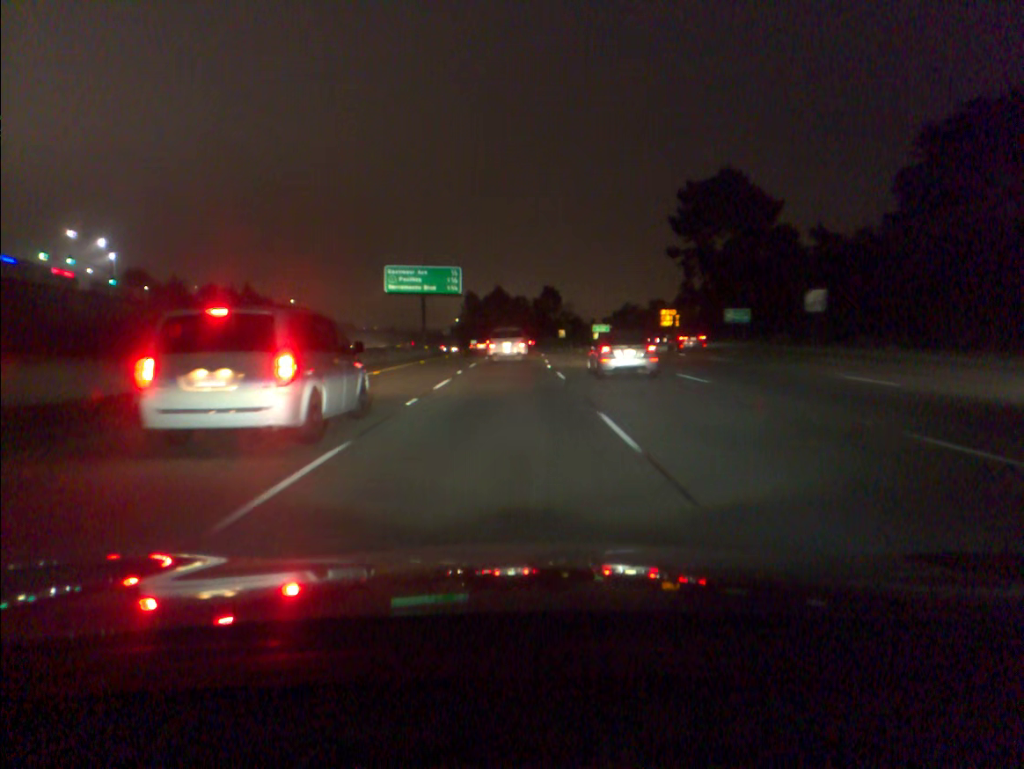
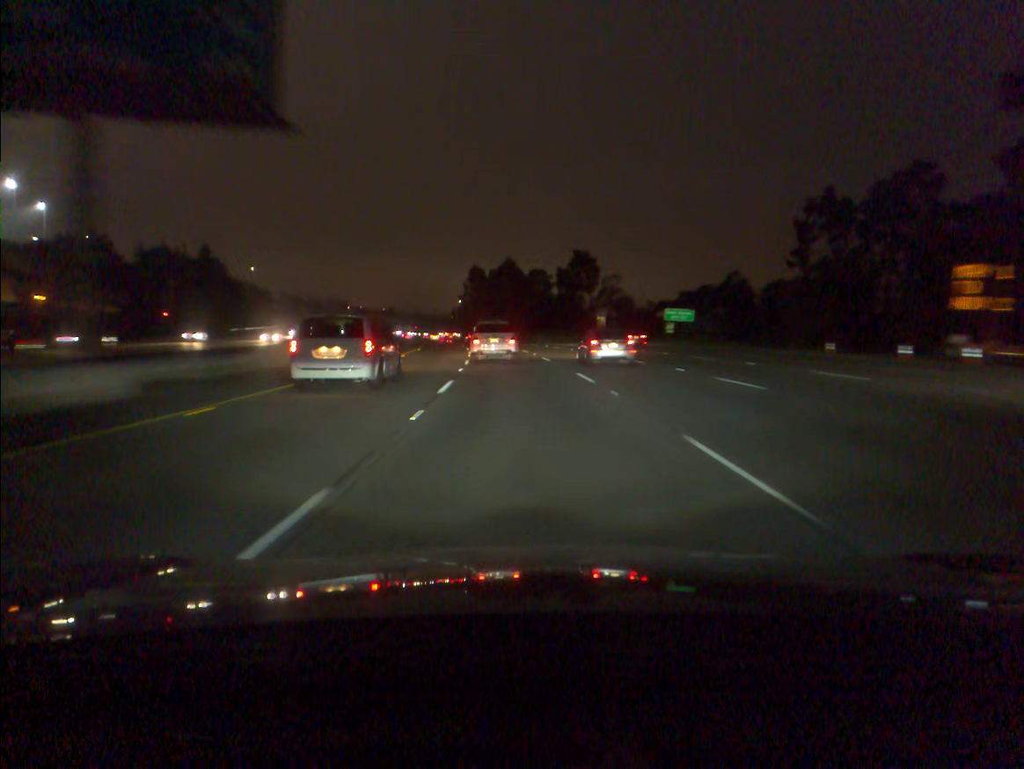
(-0.3, +61.6) m; -1°
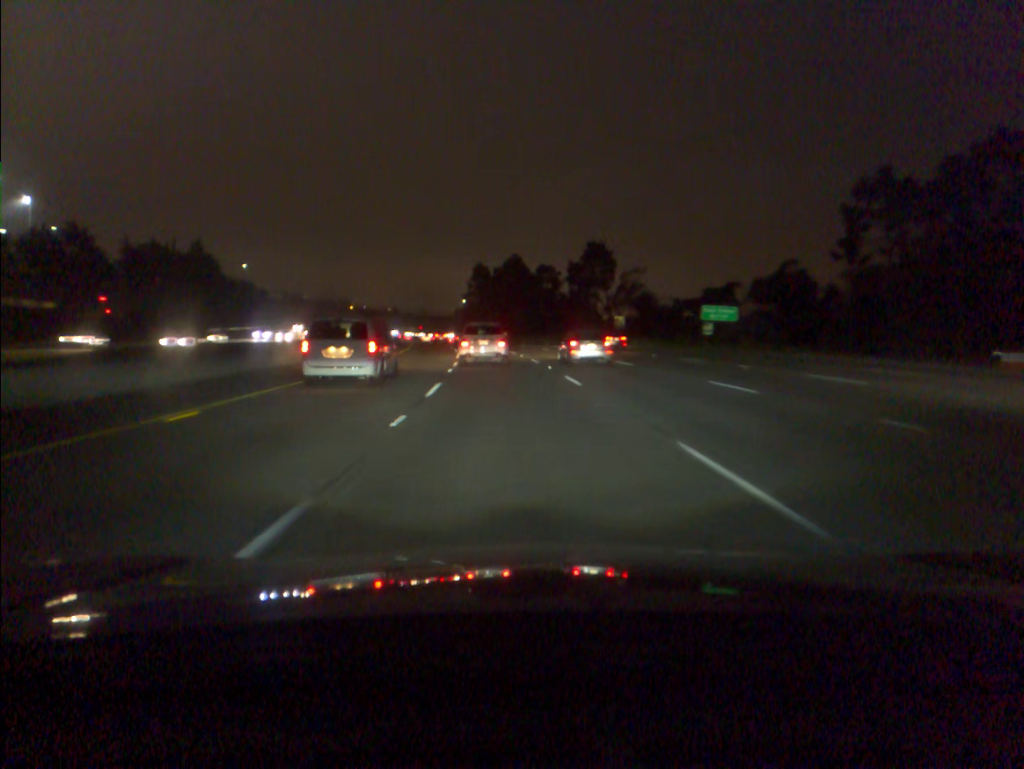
(0.0, +15.0) m; 0°
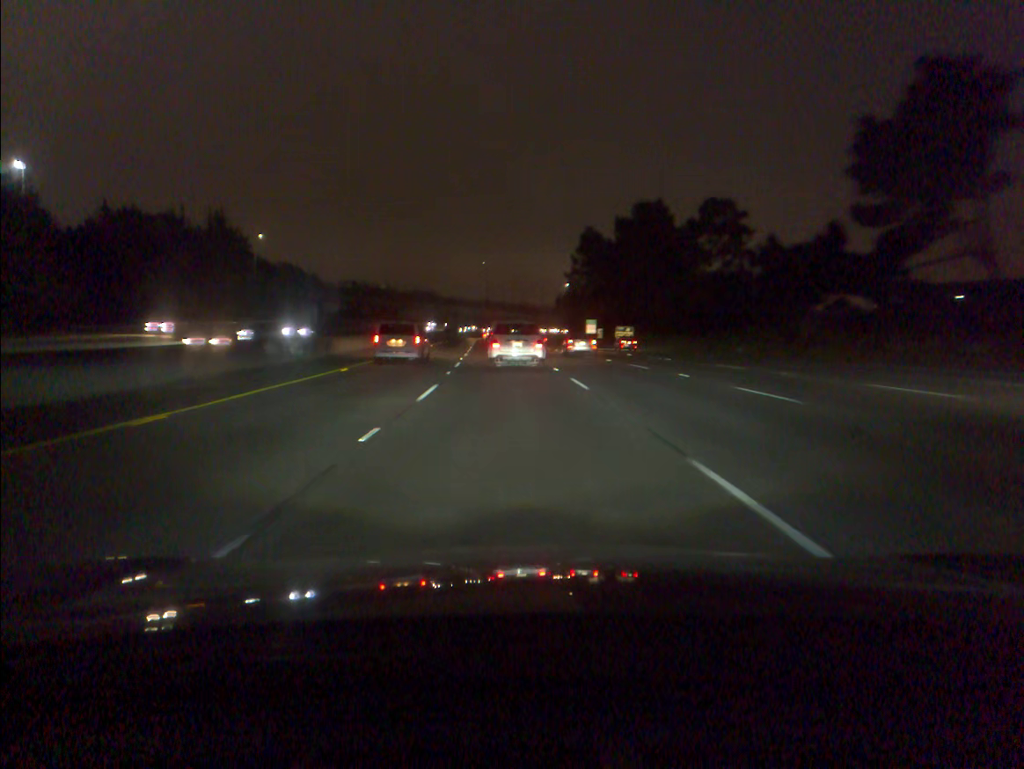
(-4.5, +74.3) m; -7°
